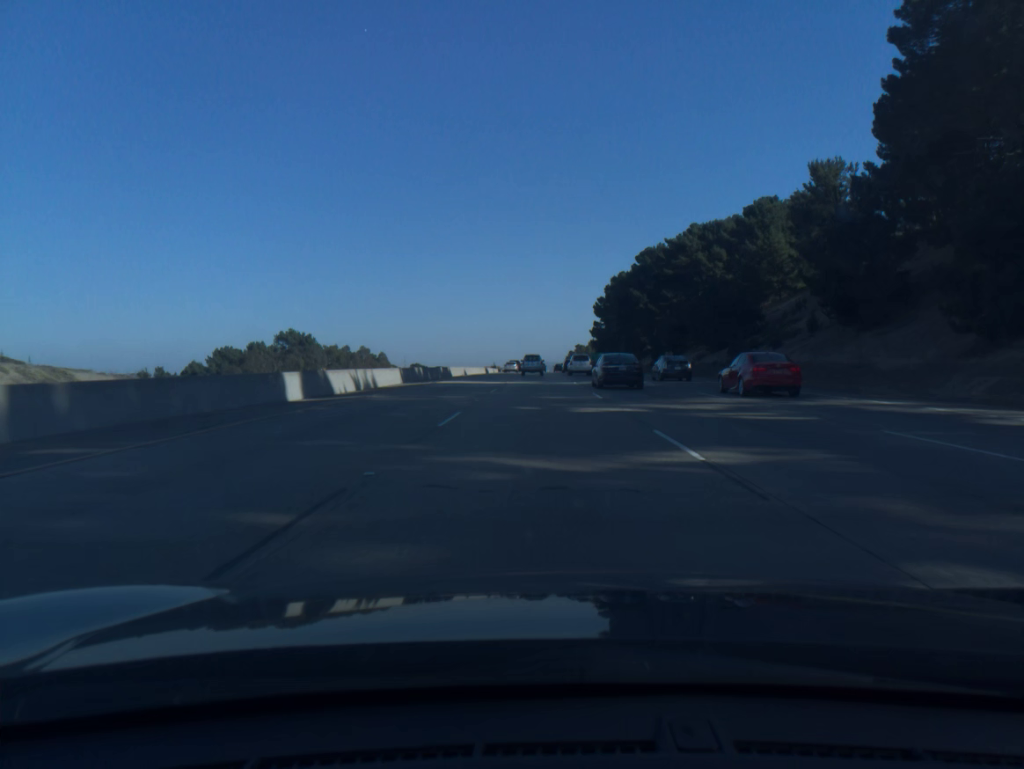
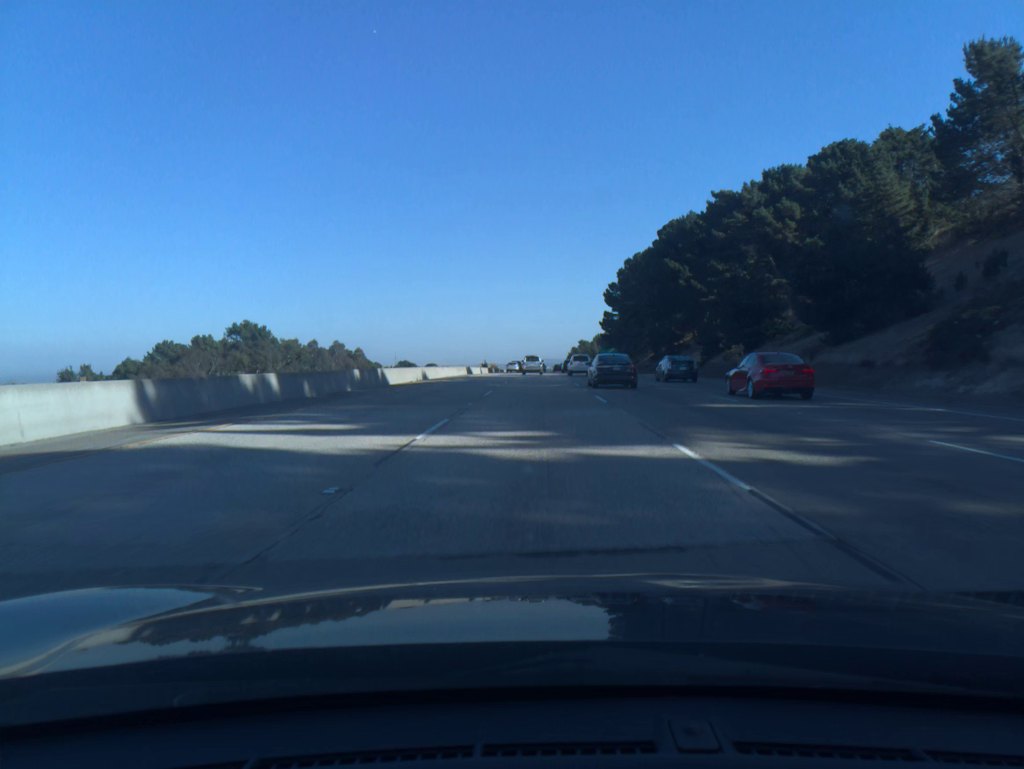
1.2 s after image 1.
(0.0, +31.5) m; 0°
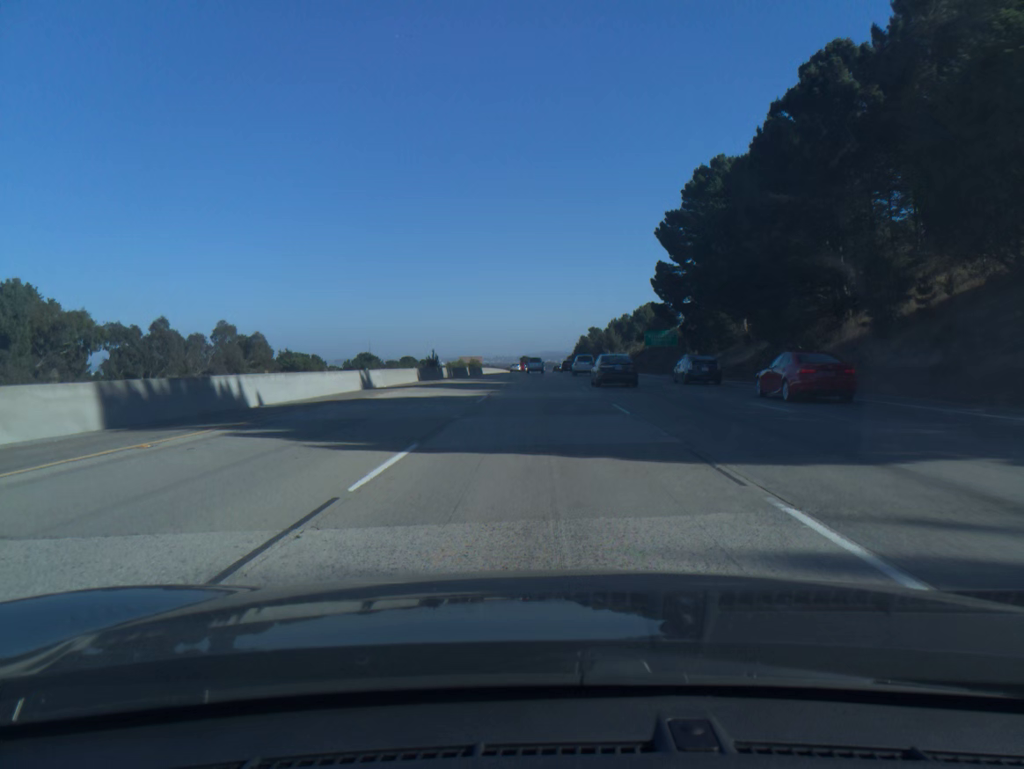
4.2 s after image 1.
(-0.2, +77.8) m; 0°
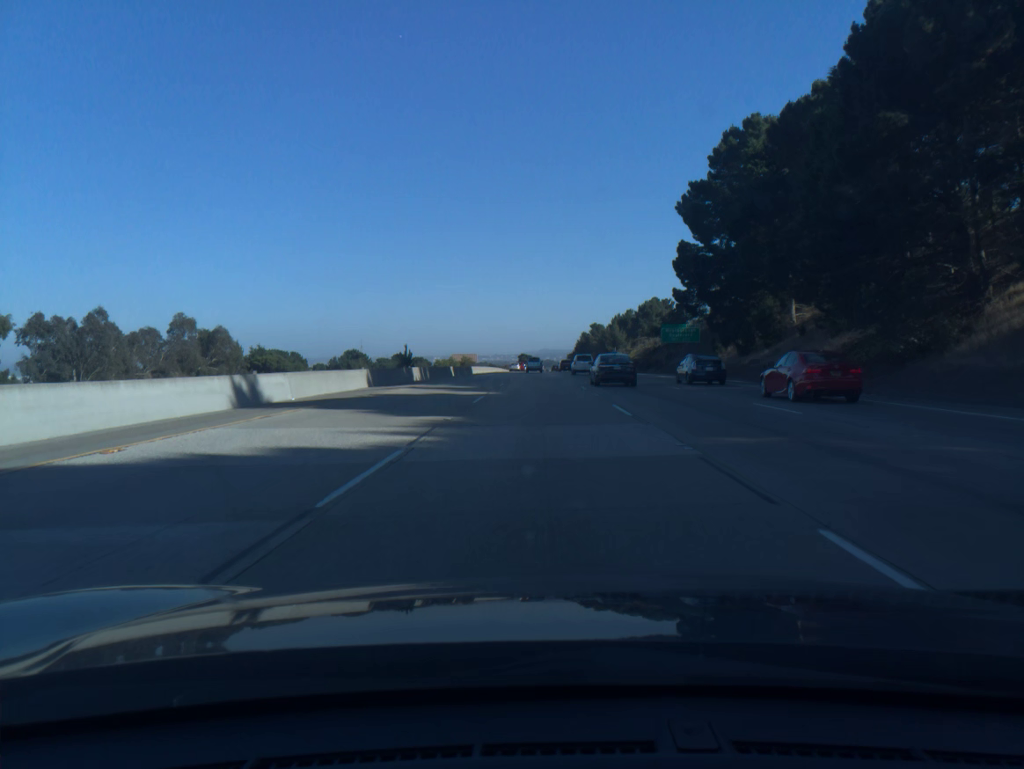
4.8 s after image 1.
(0.0, +15.4) m; 0°
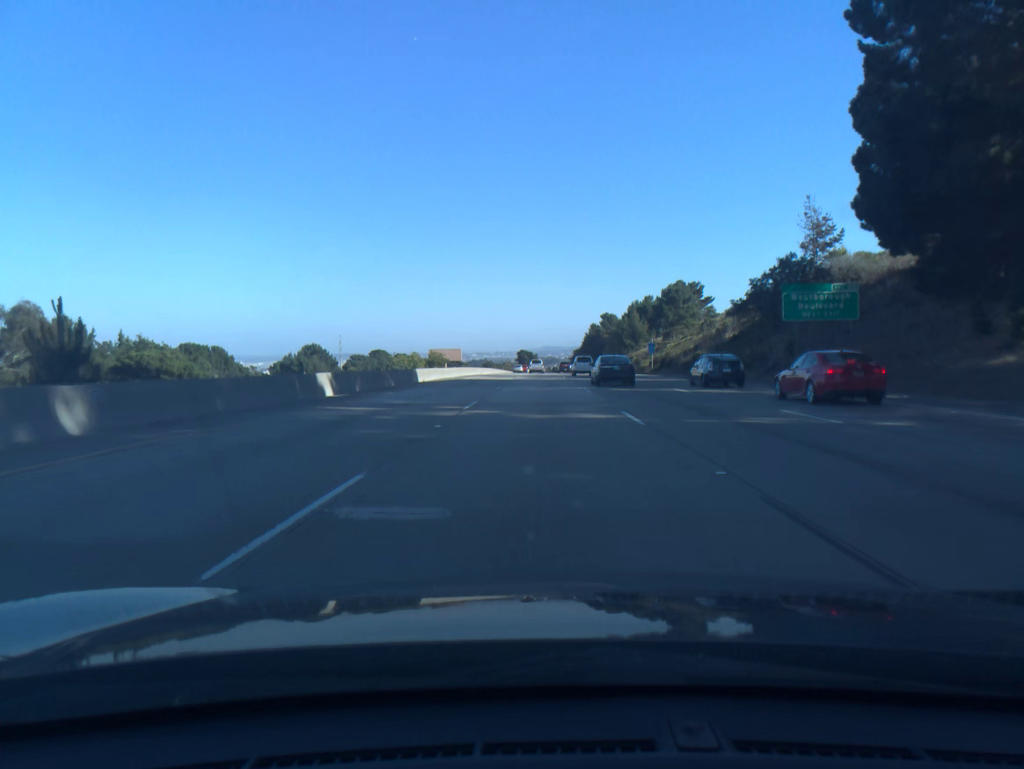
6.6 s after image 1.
(0.0, +46.1) m; 0°
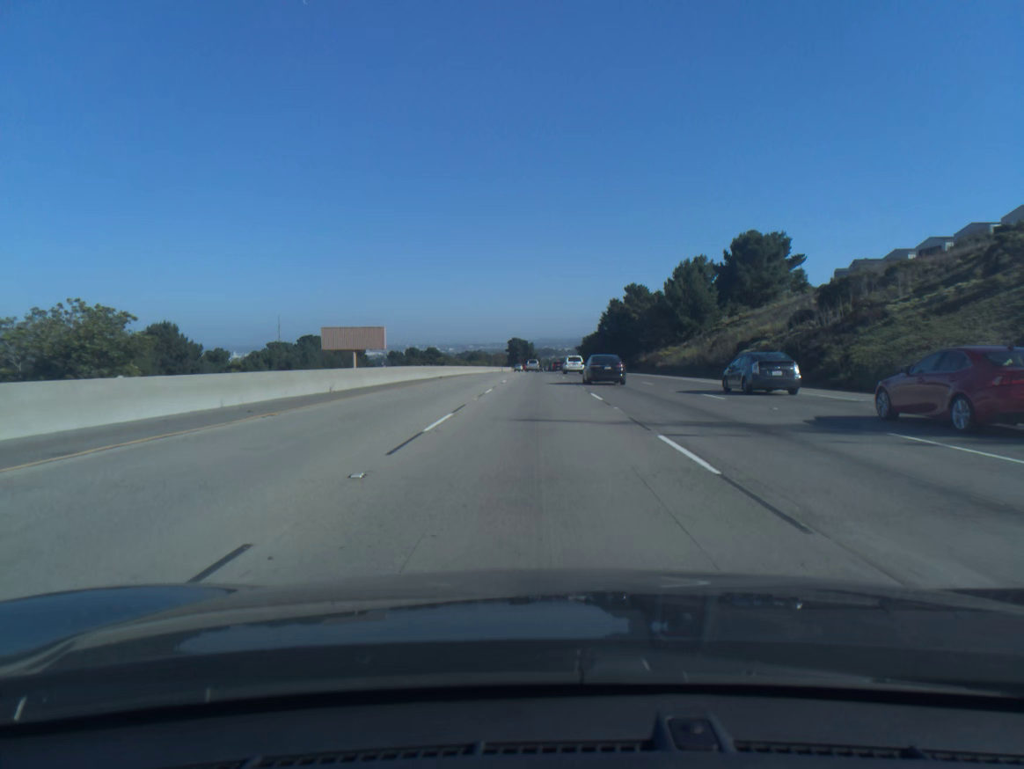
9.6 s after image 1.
(0.0, +79.2) m; 0°
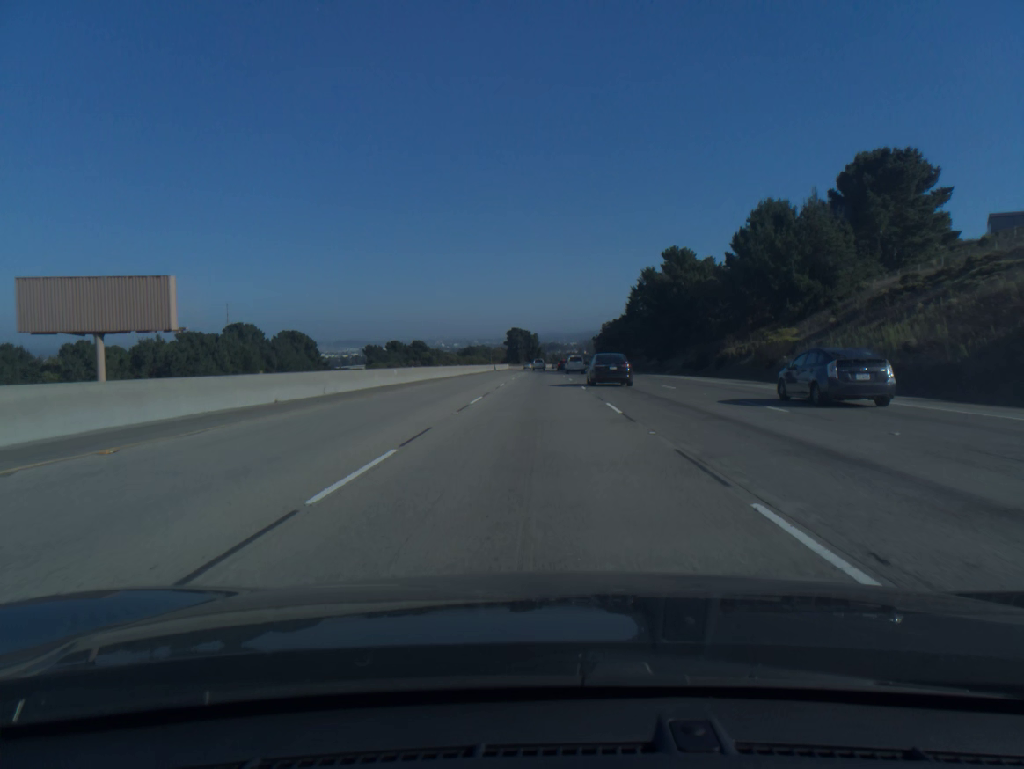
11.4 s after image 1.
(0.0, +50.0) m; 0°
